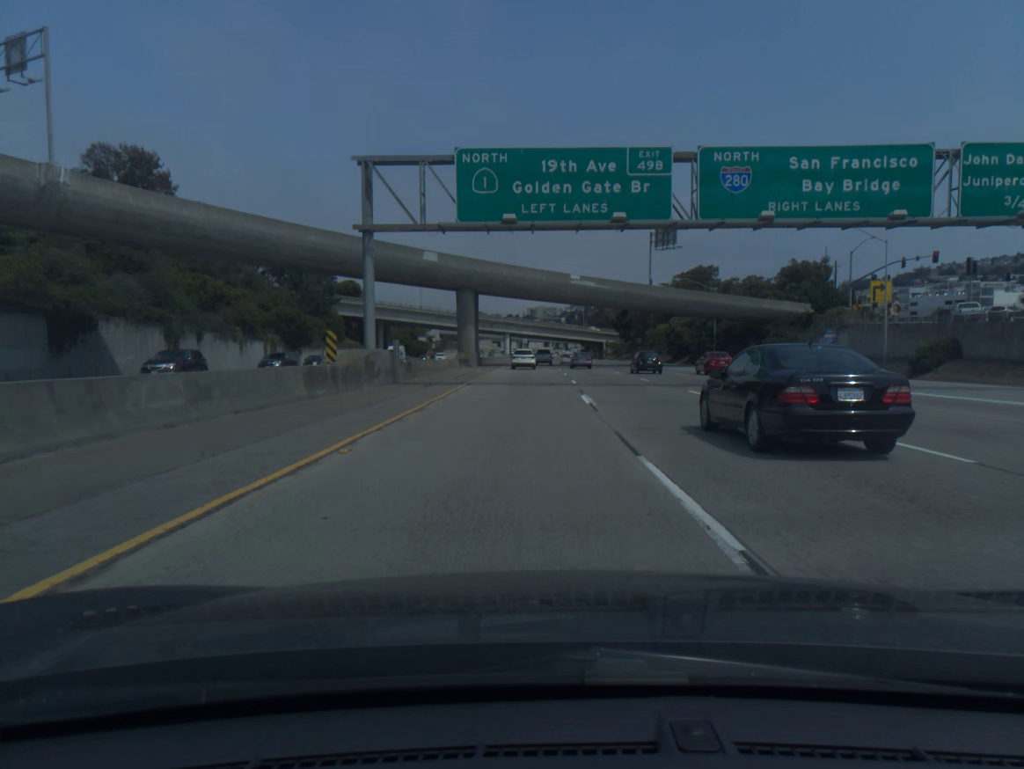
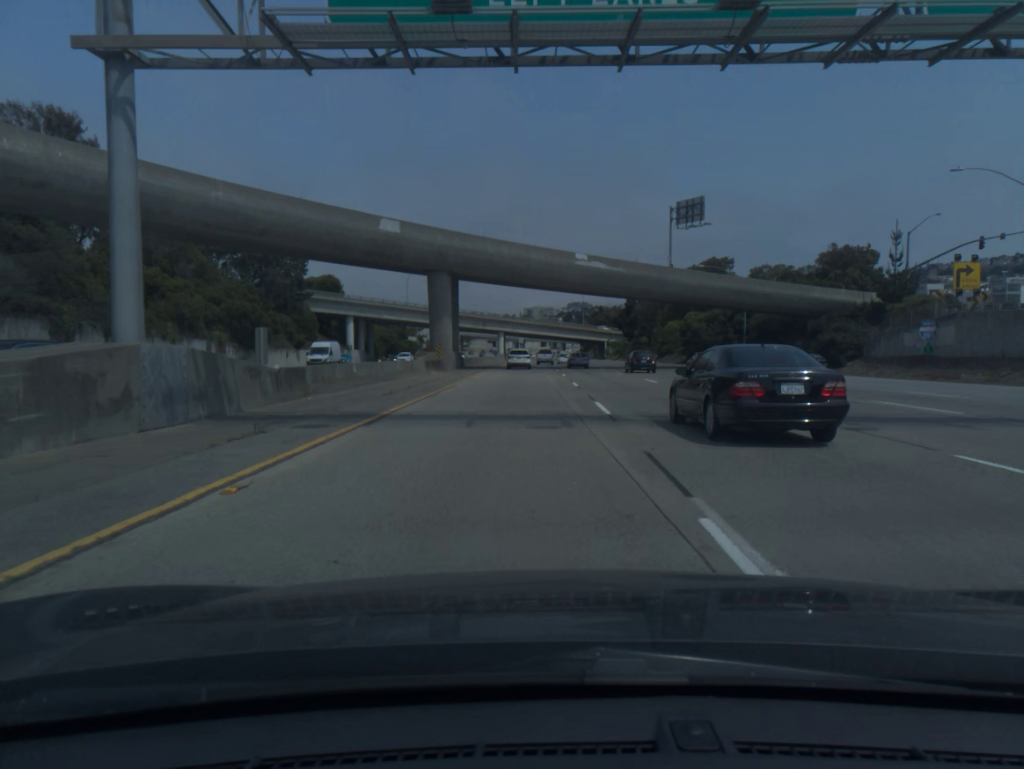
(0.0, +17.5) m; 0°
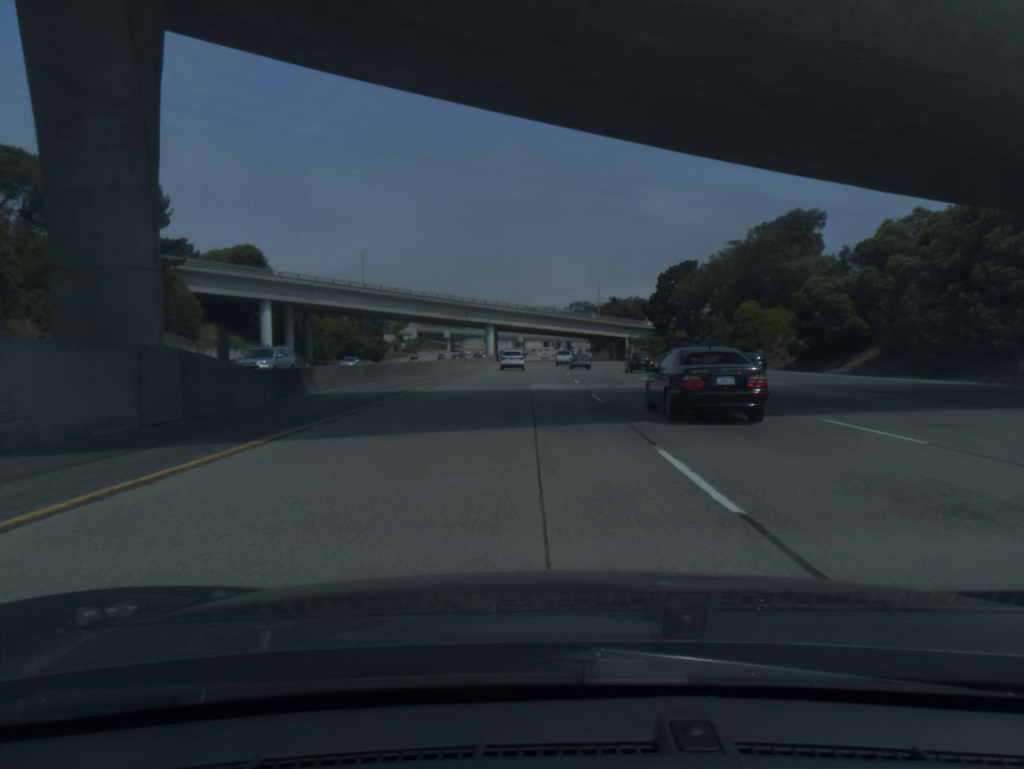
(-0.1, +52.4) m; 0°
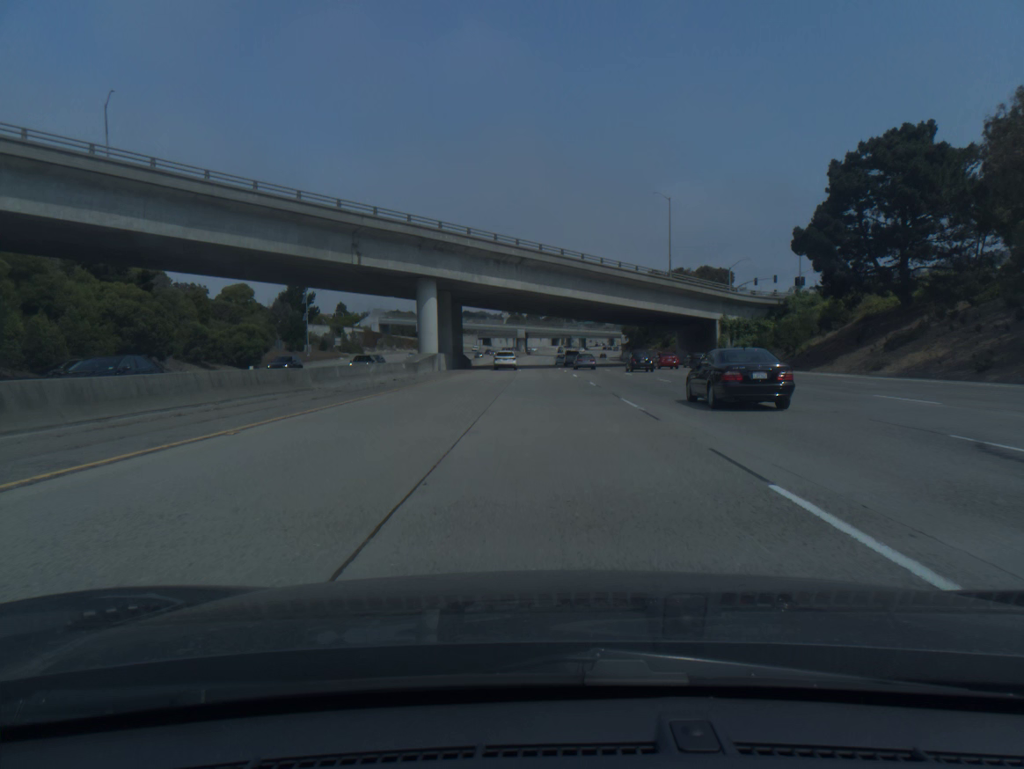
(-0.4, +88.3) m; -1°
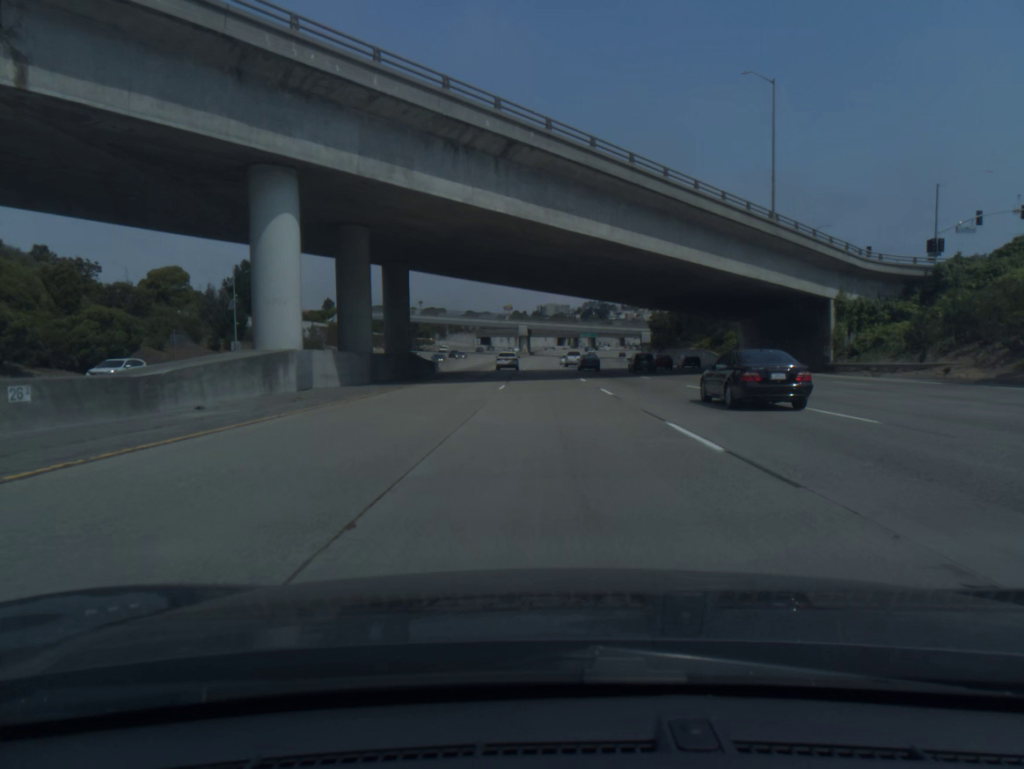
(-0.1, +36.1) m; 0°
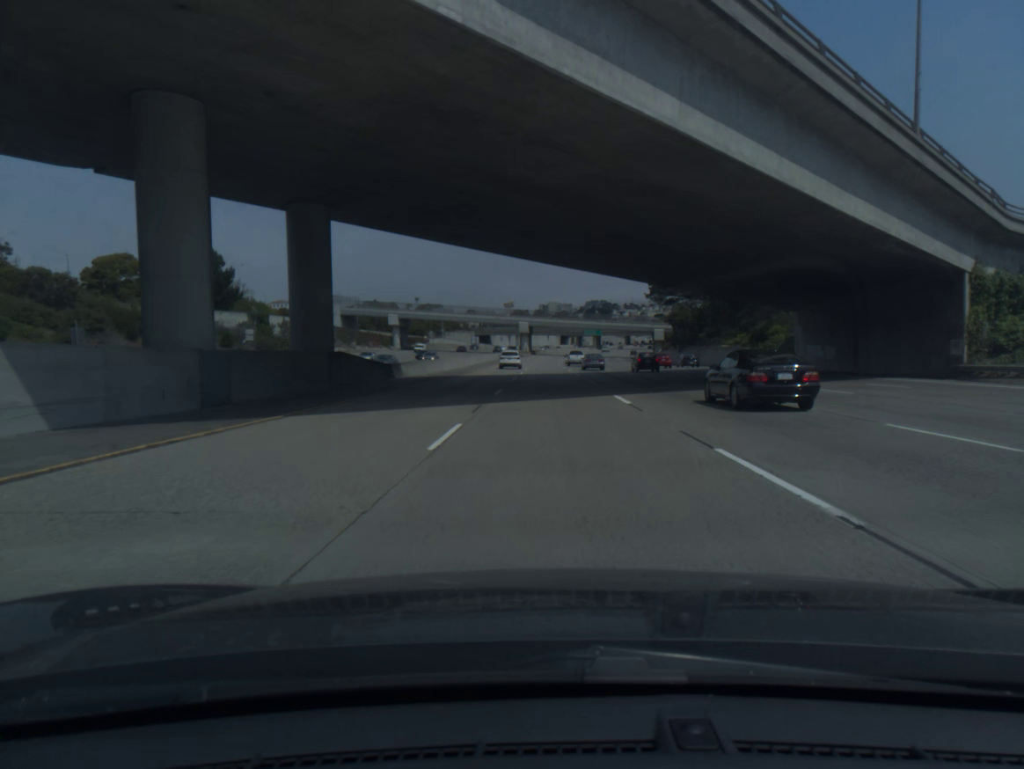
(0.0, +18.3) m; 0°
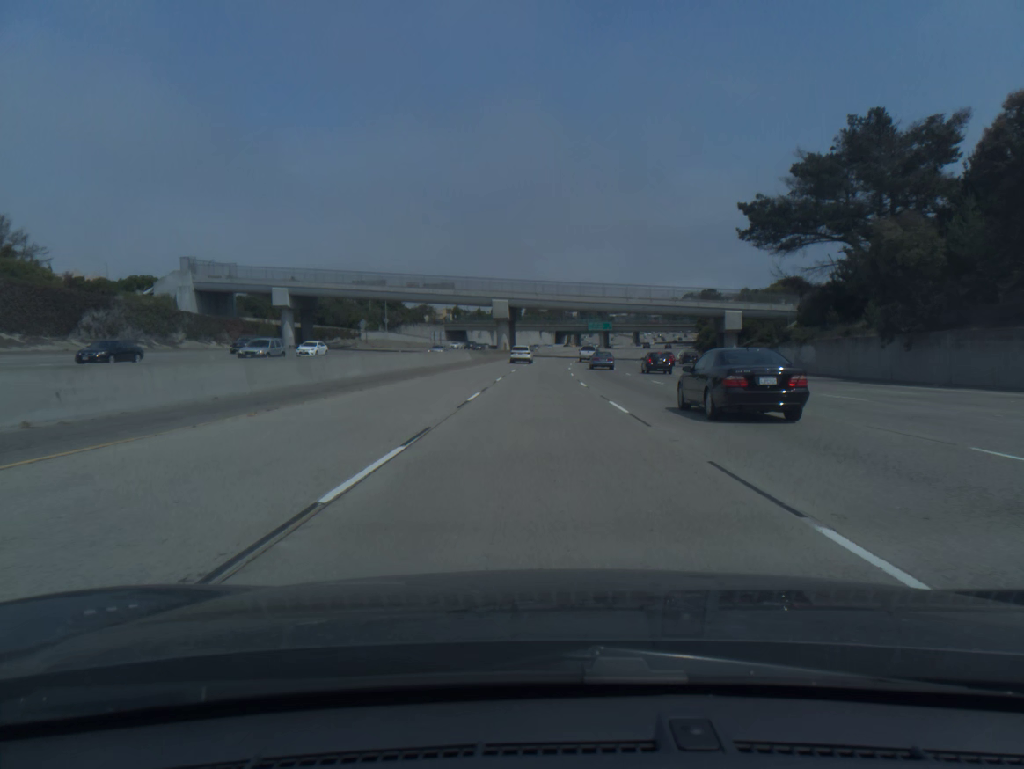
(+0.3, +74.3) m; 0°
